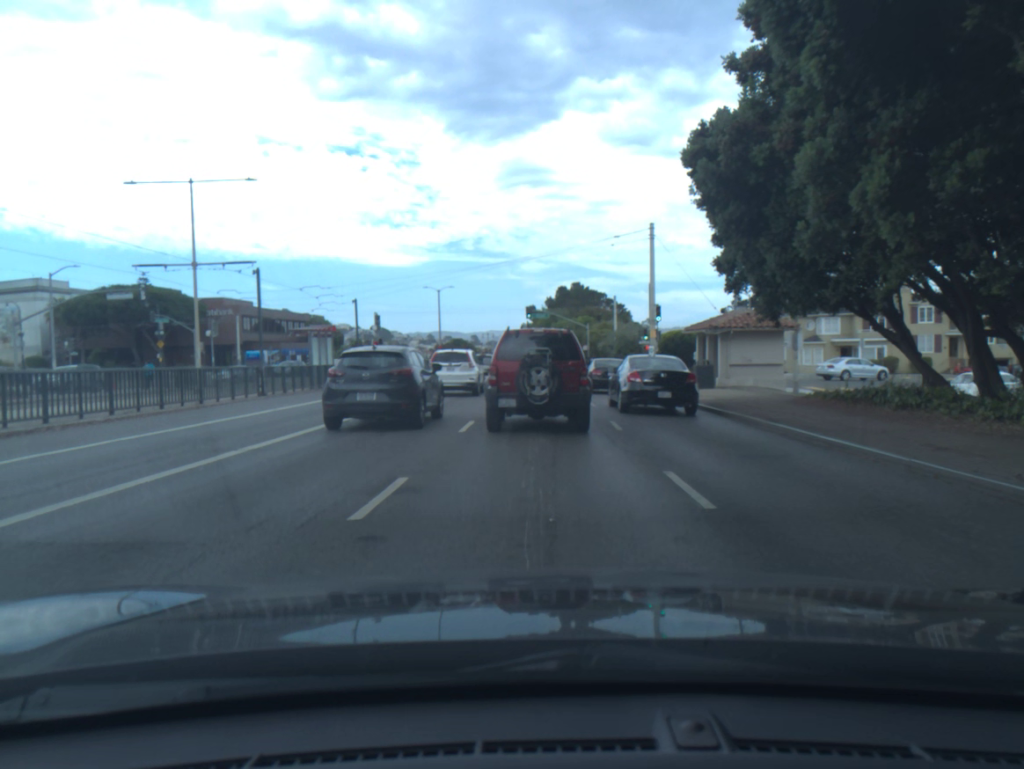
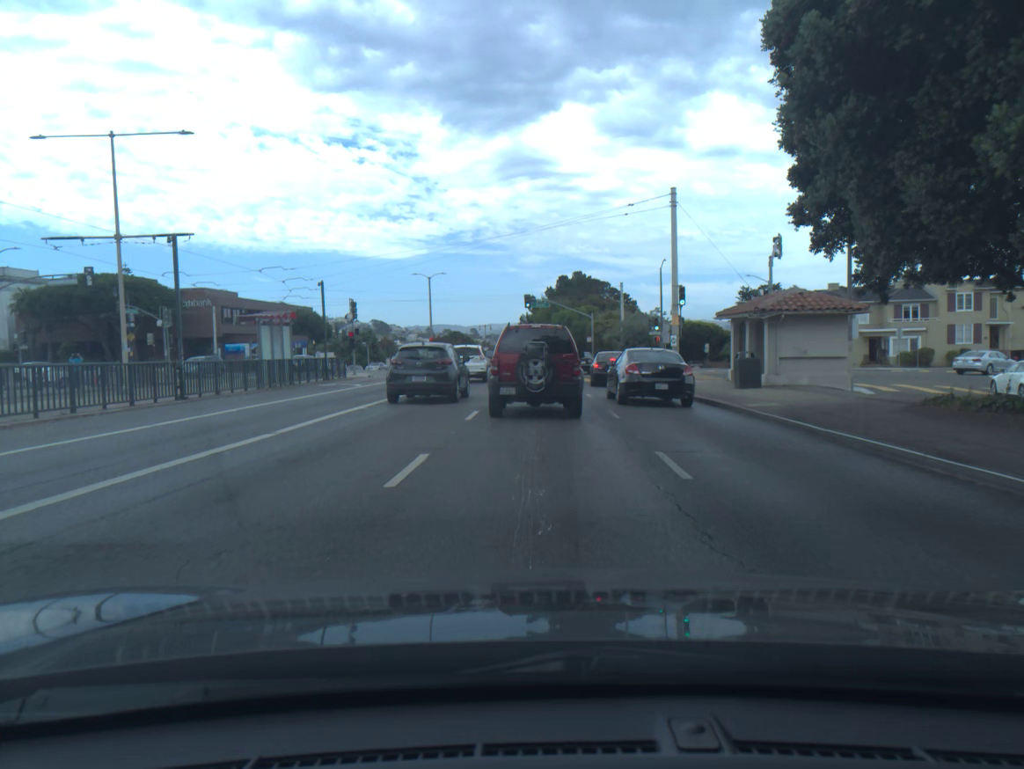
(0.0, +6.3) m; 0°
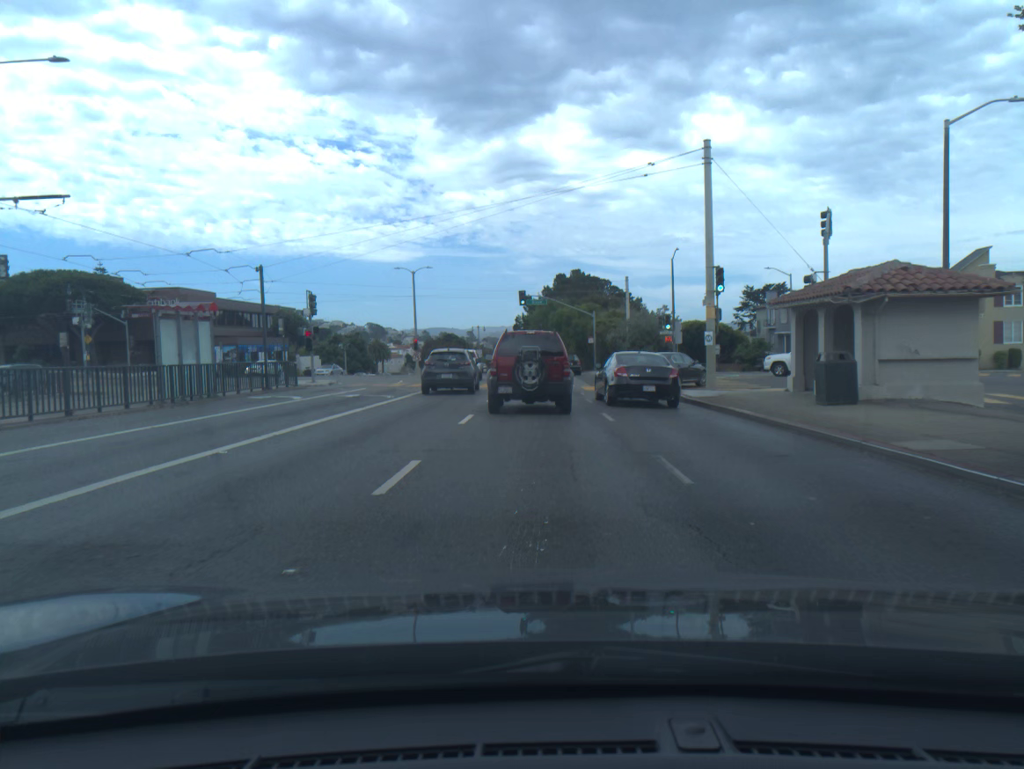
(0.0, +7.6) m; 0°
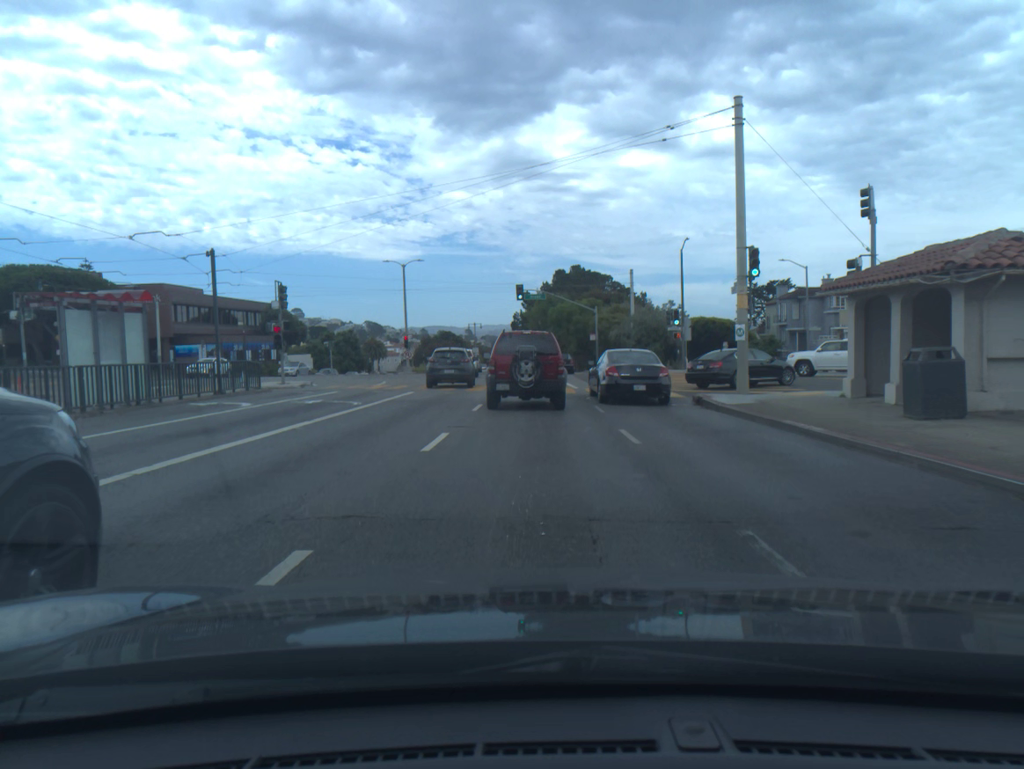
(0.0, +4.2) m; 0°
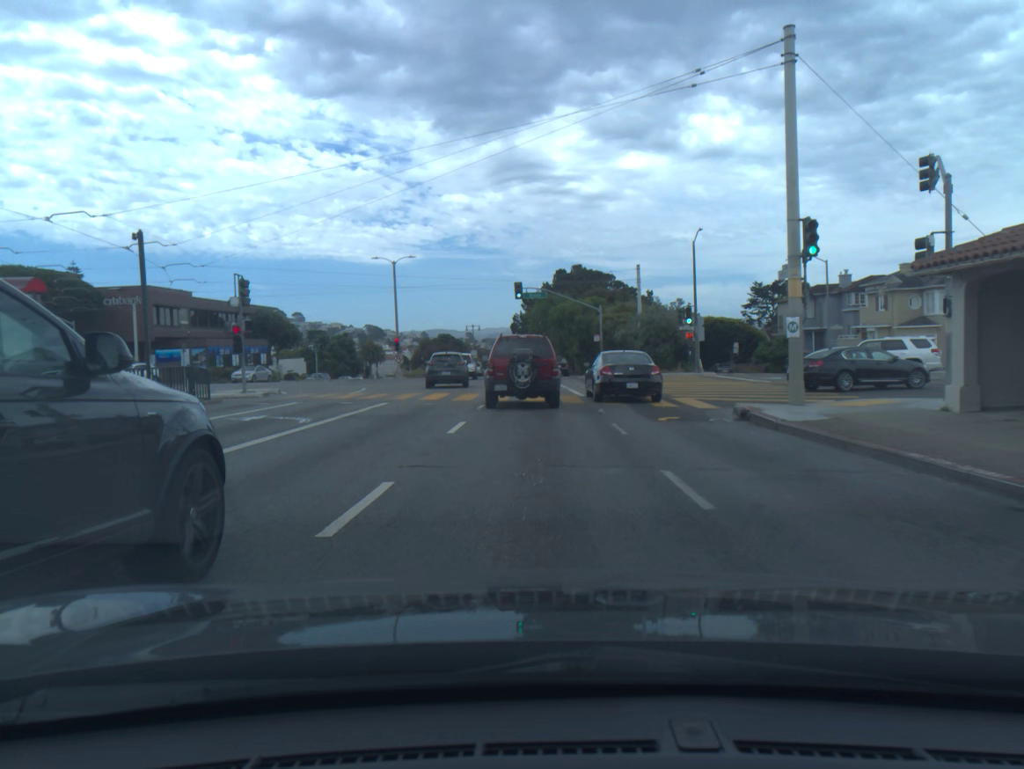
(0.0, +4.5) m; 0°
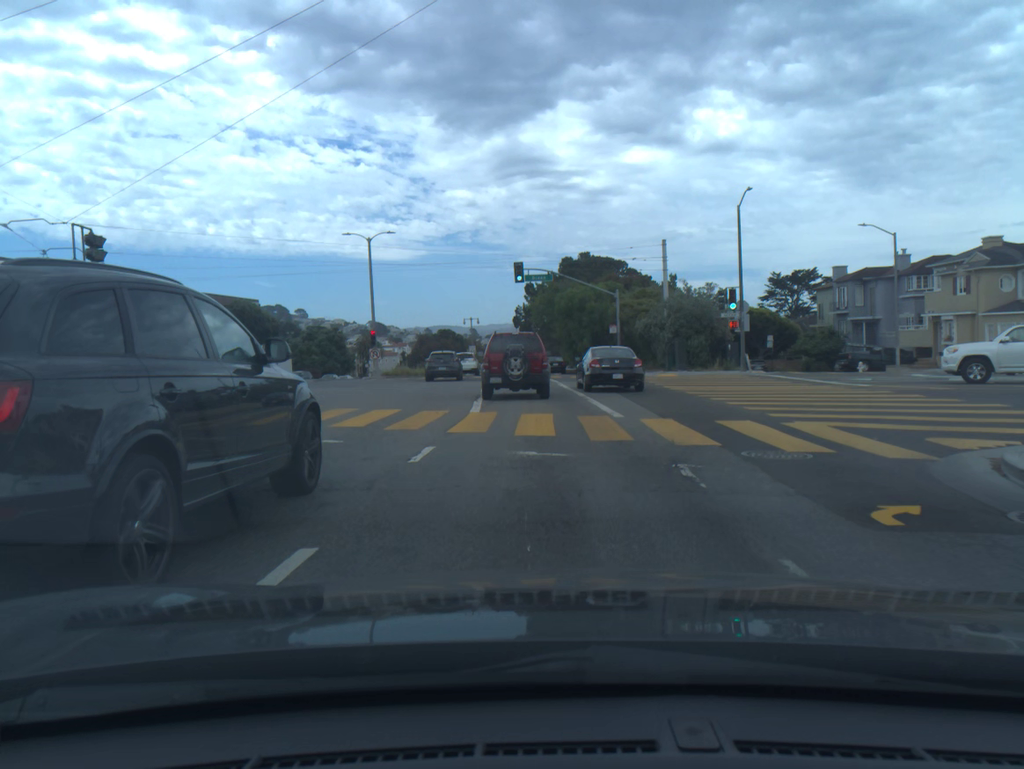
(0.0, +10.1) m; 0°
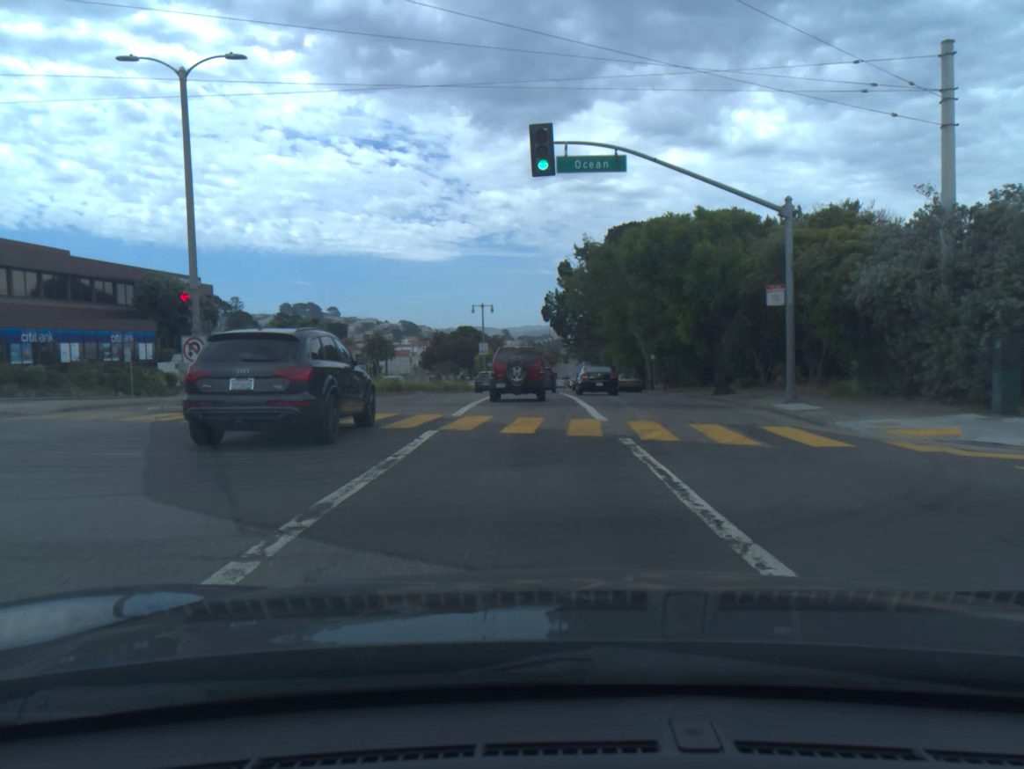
(-0.5, +30.5) m; -3°
